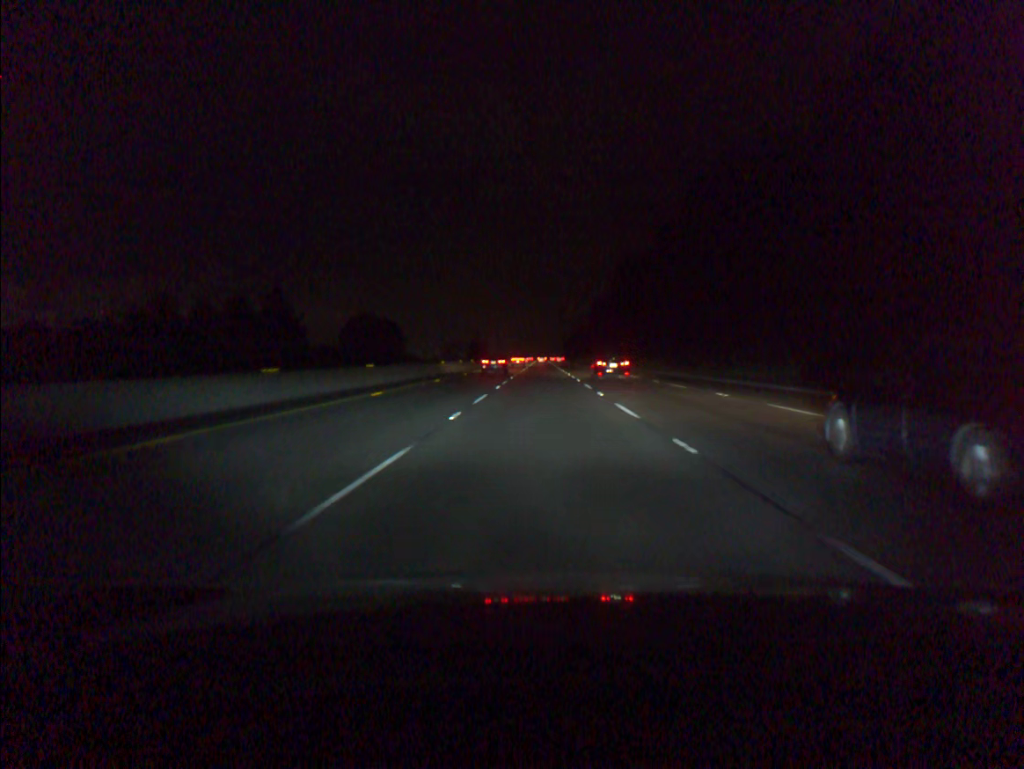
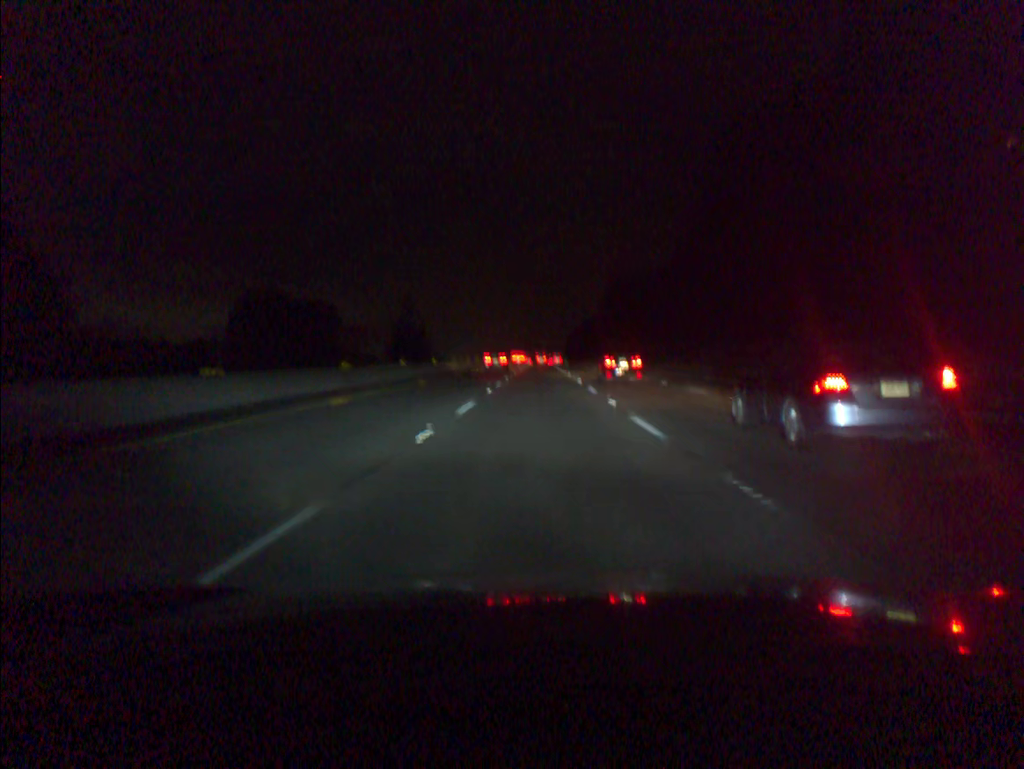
(+0.1, +91.8) m; 0°
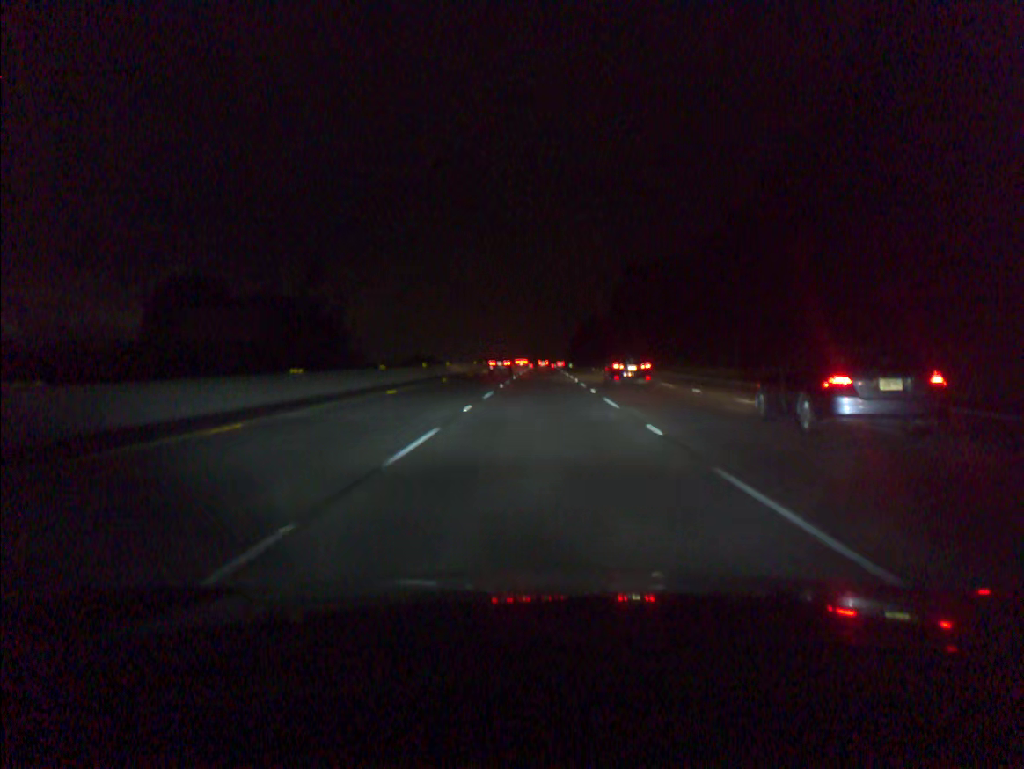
(0.0, +36.7) m; 0°
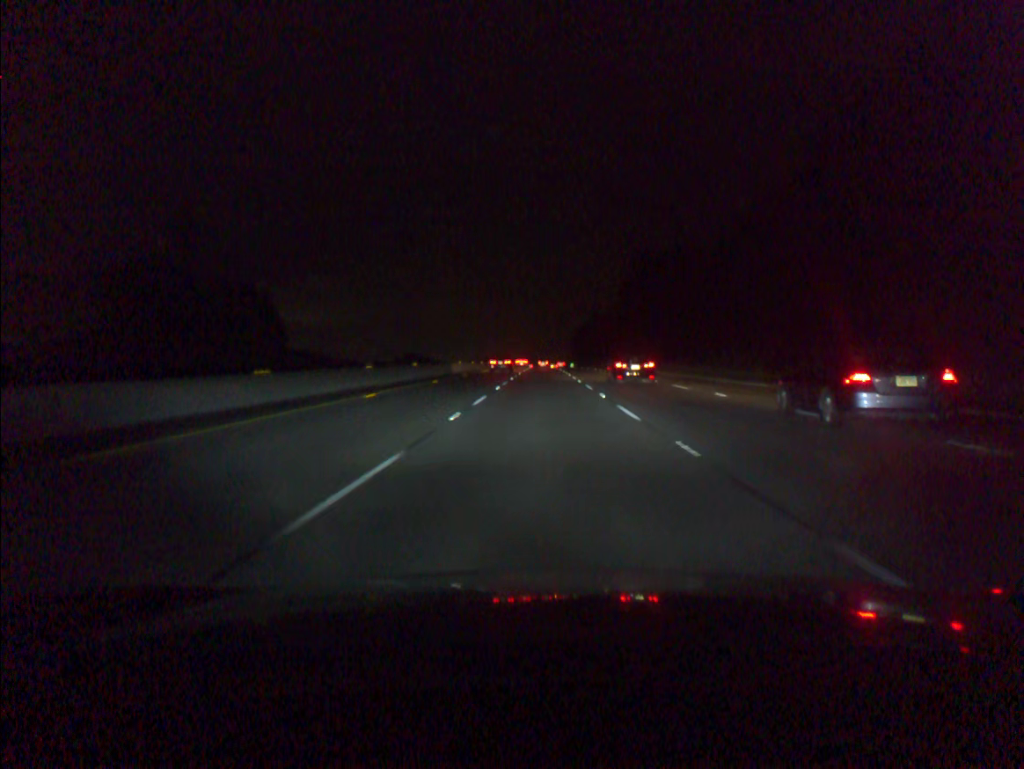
(0.0, +18.3) m; 0°
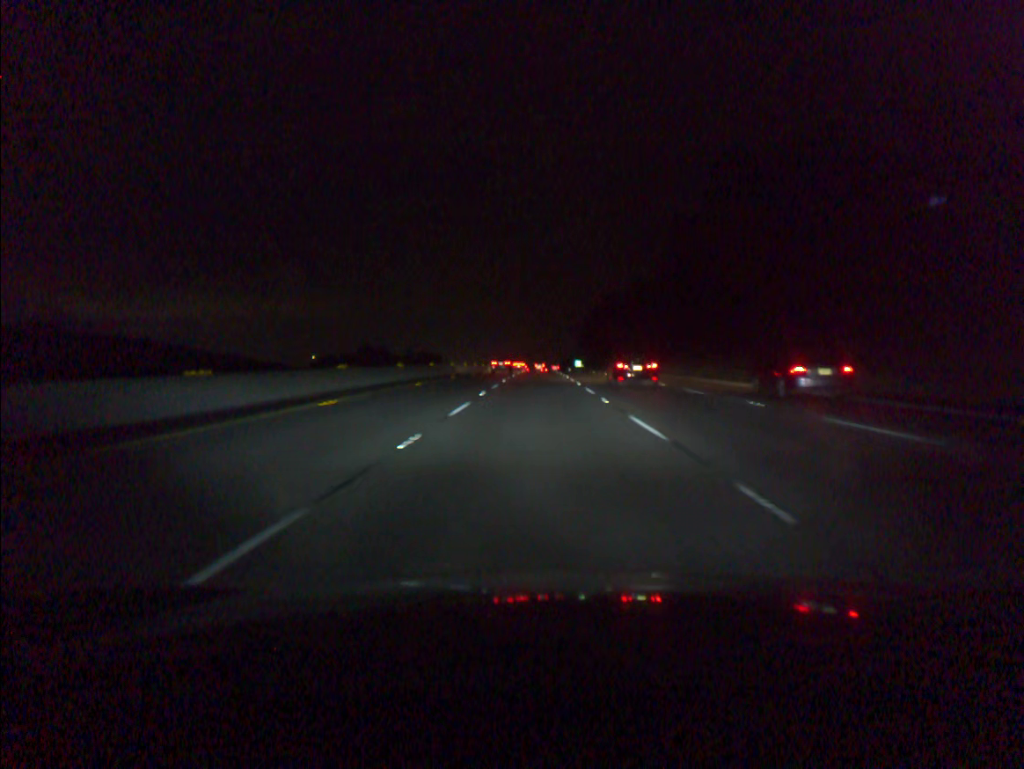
(+0.1, +91.5) m; 0°
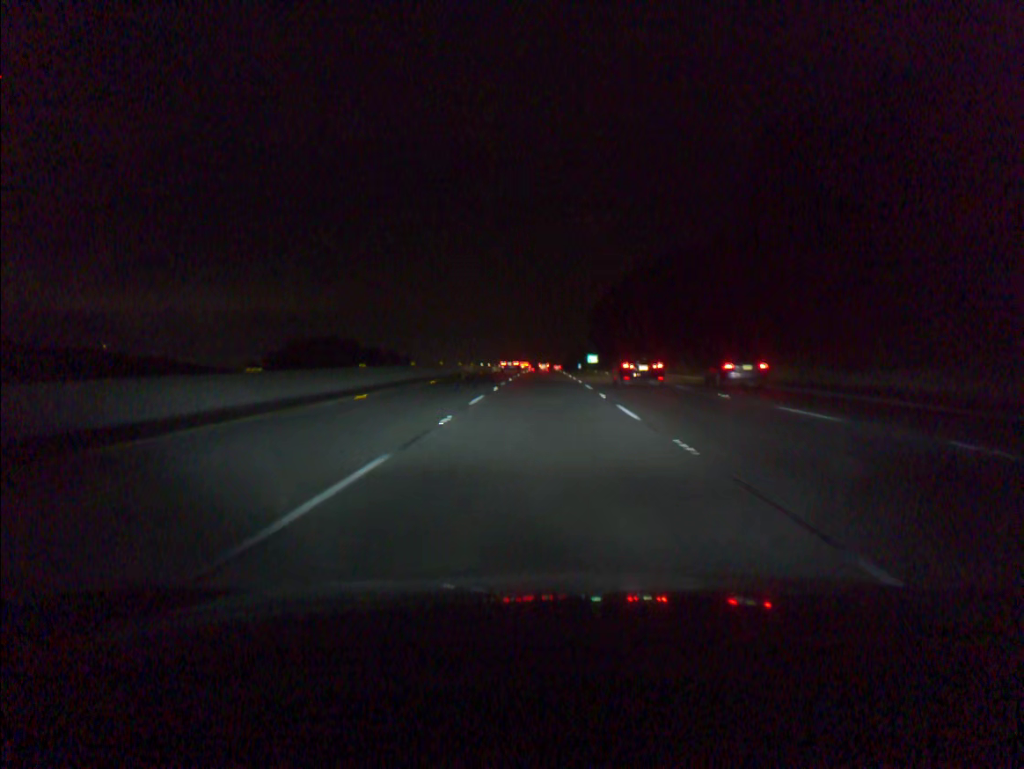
(-0.1, +55.0) m; 0°
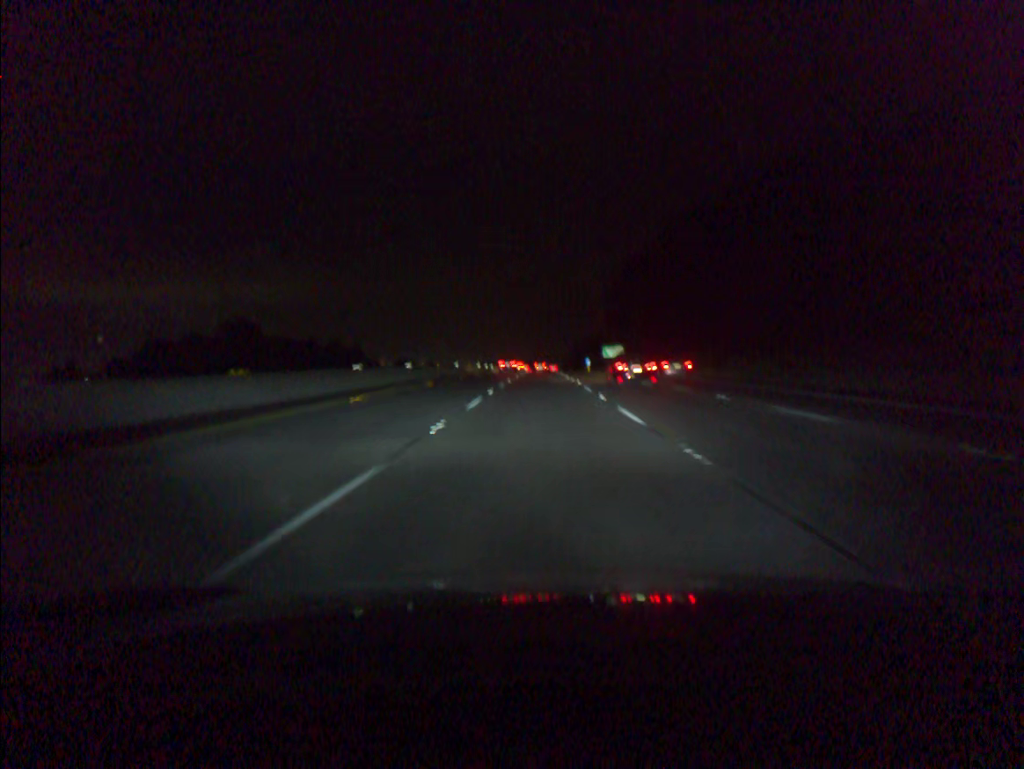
(+0.2, +73.7) m; 0°
